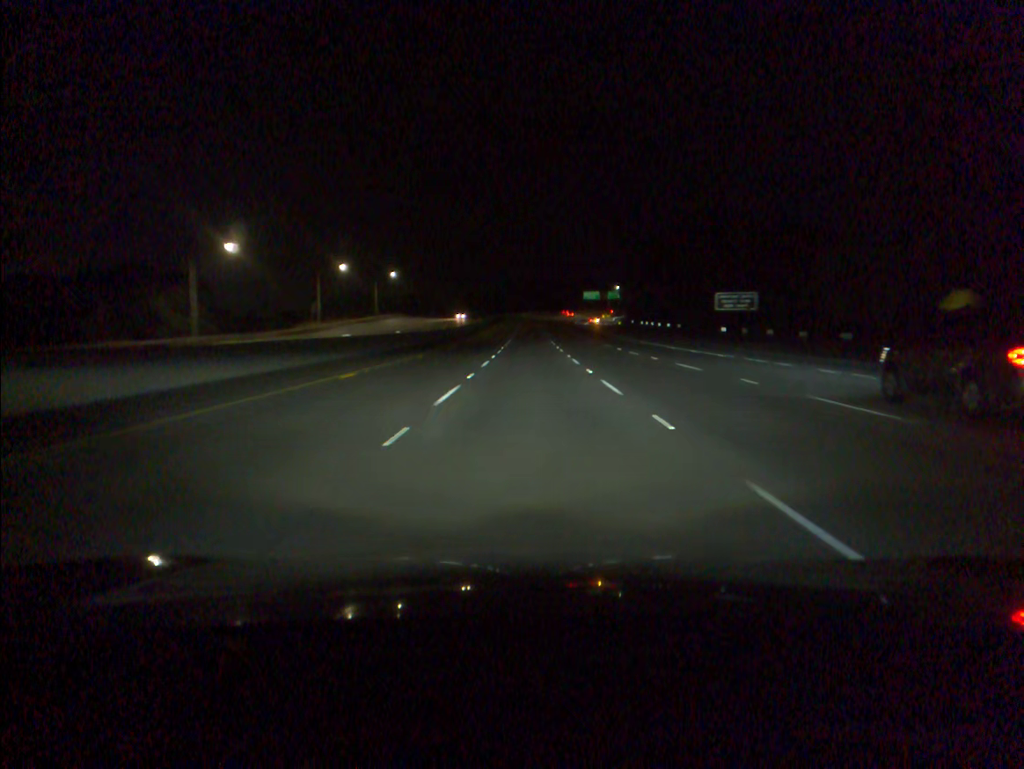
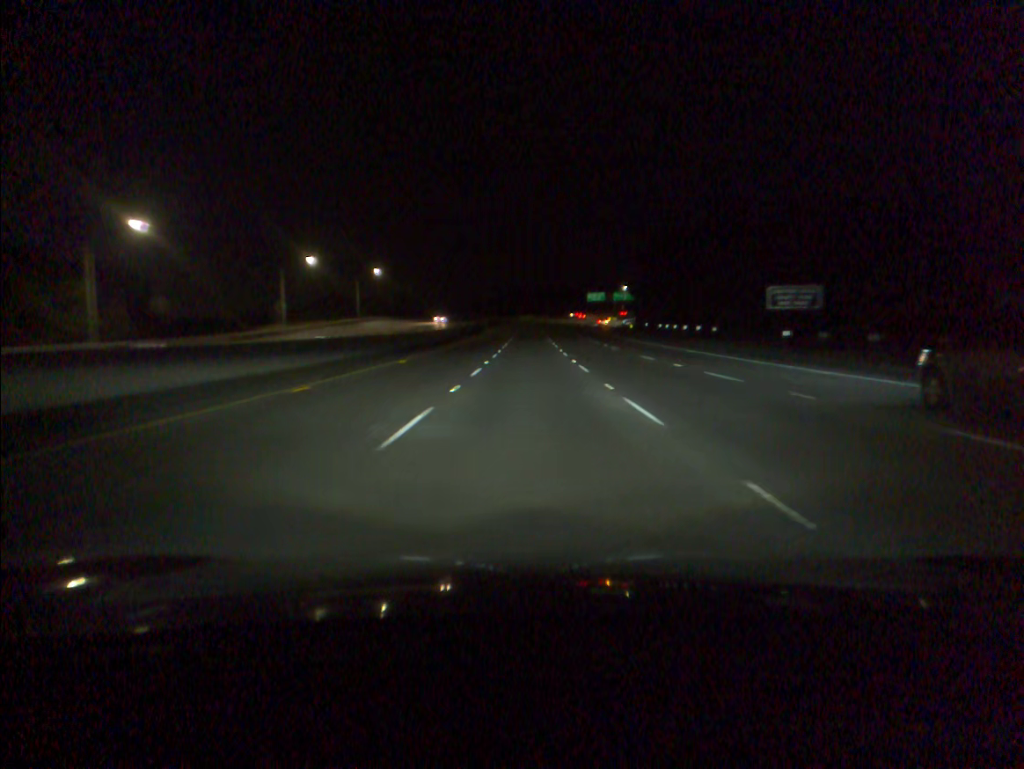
(0.0, +19.4) m; 0°
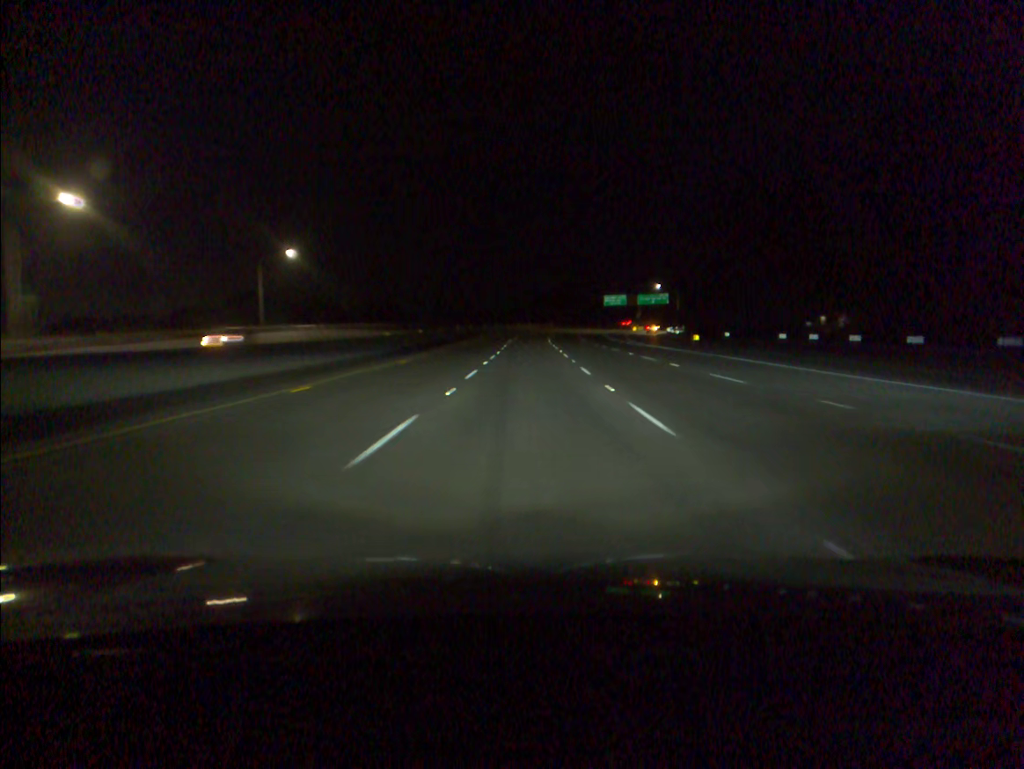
(0.0, +58.1) m; 0°
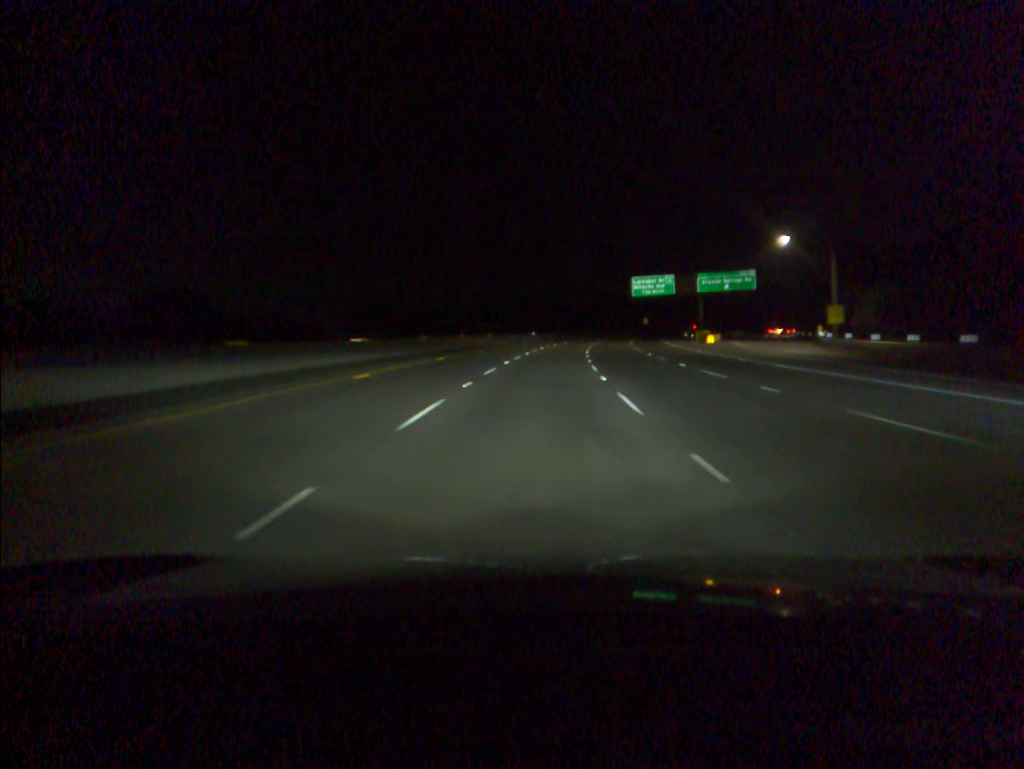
(+0.8, +96.6) m; +2°
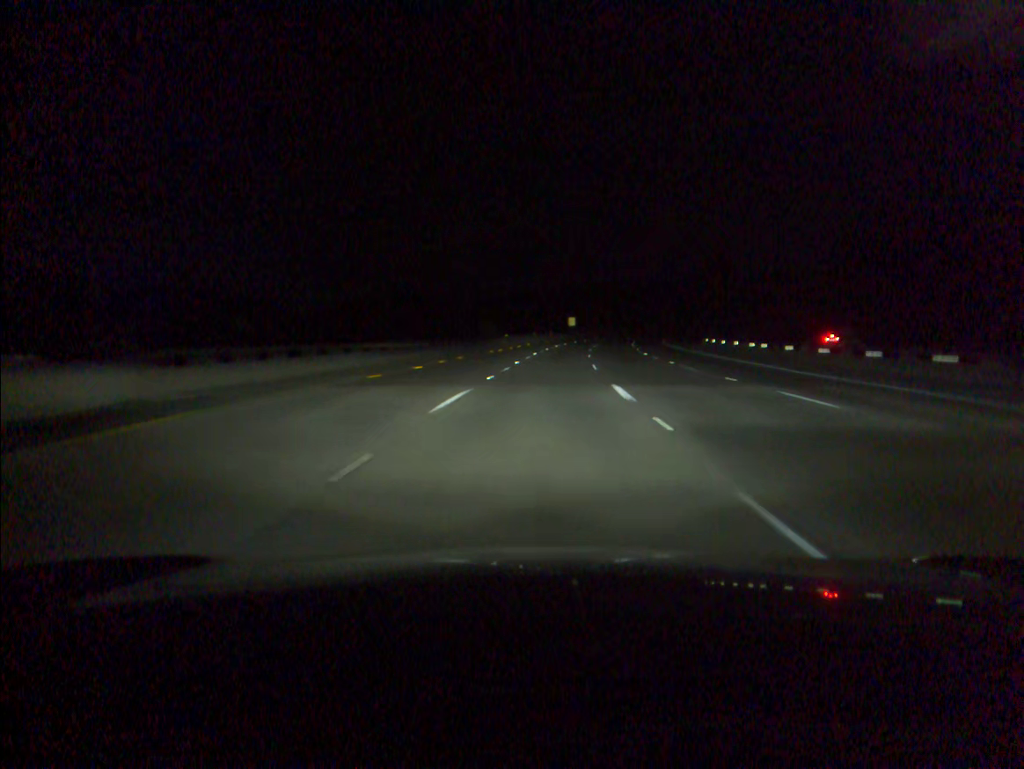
(+6.9, +96.5) m; +8°
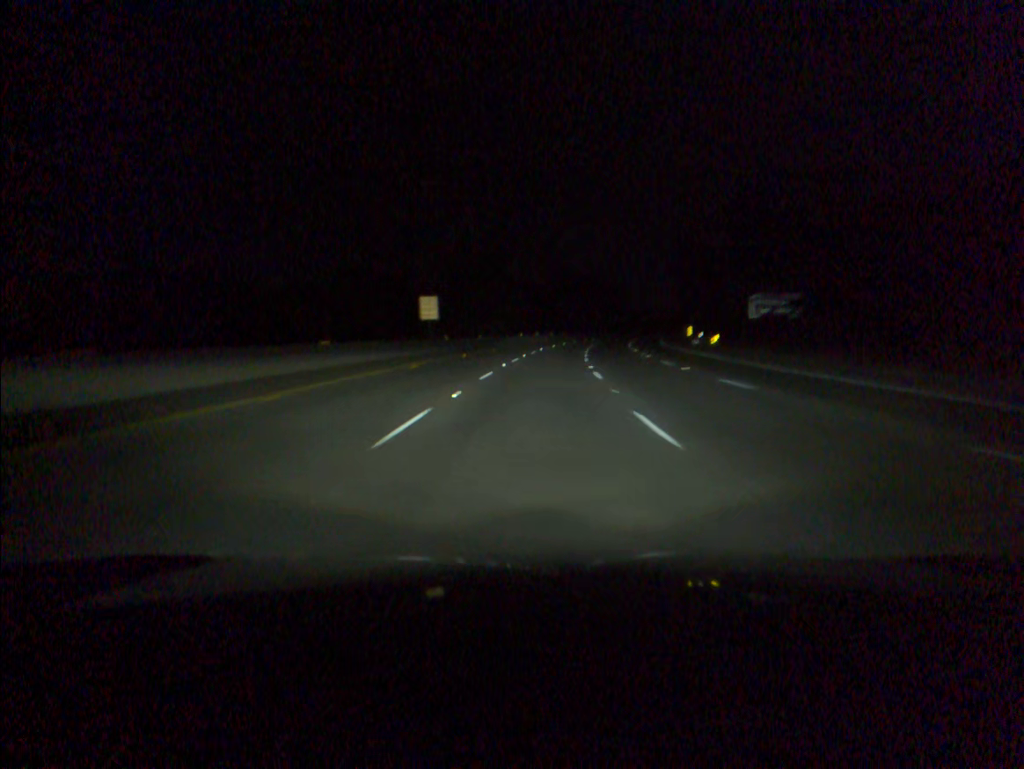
(+7.3, +97.3) m; +9°
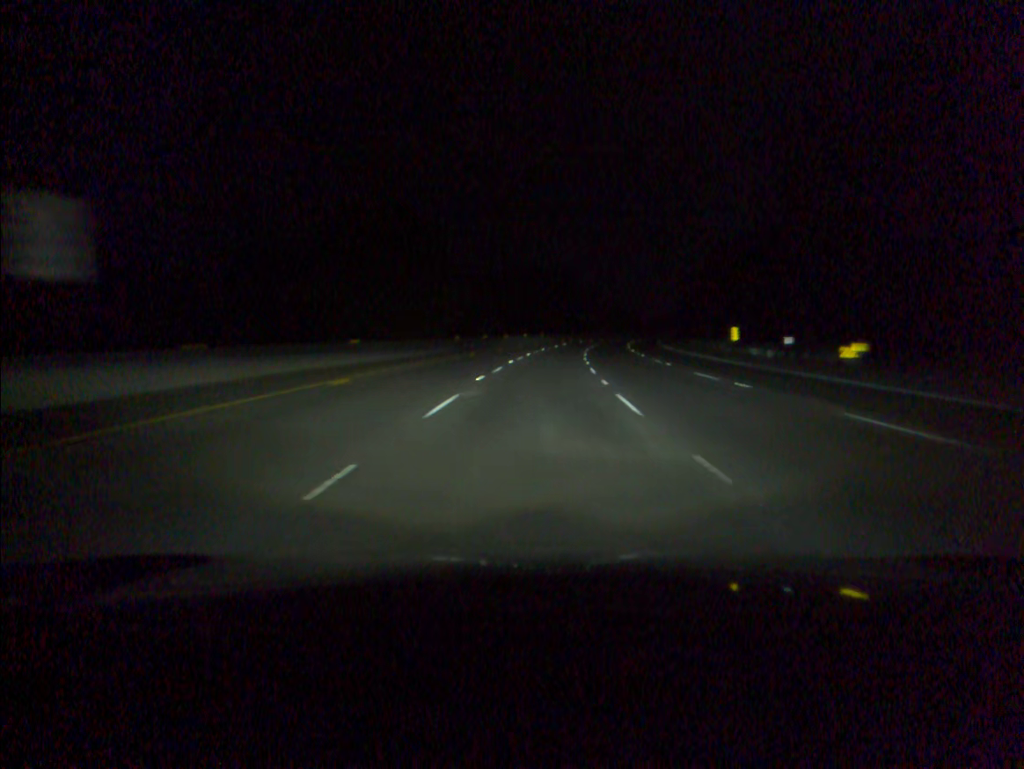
(+0.8, +39.3) m; +3°
